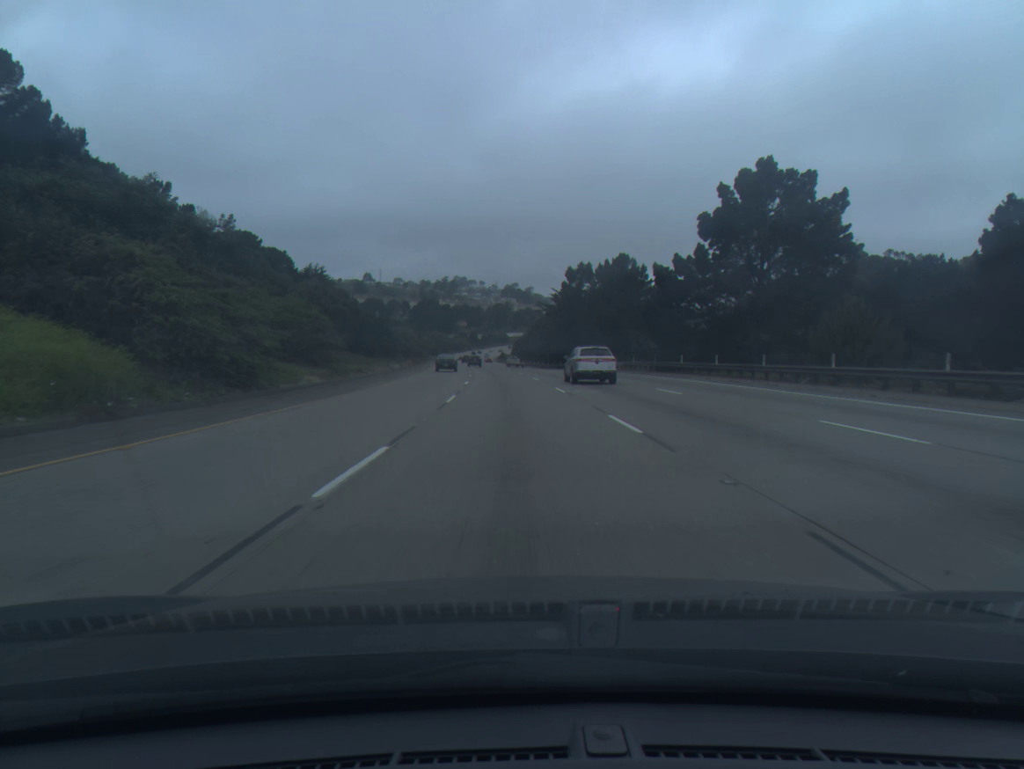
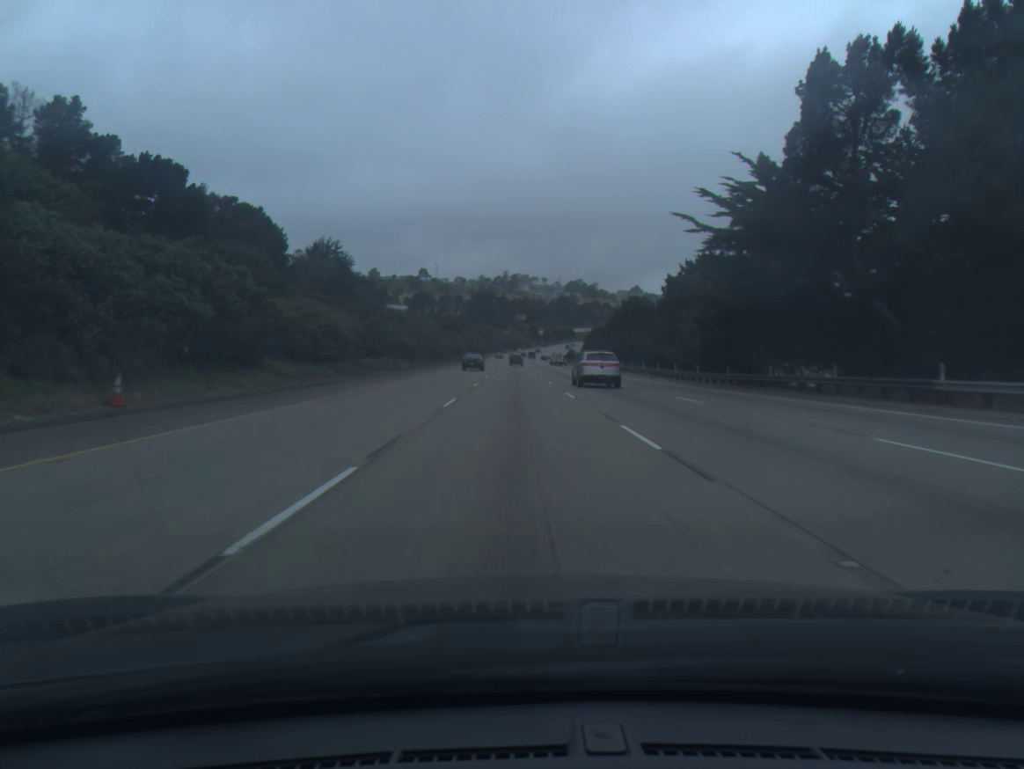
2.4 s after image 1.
(-3.2, +74.8) m; -5°
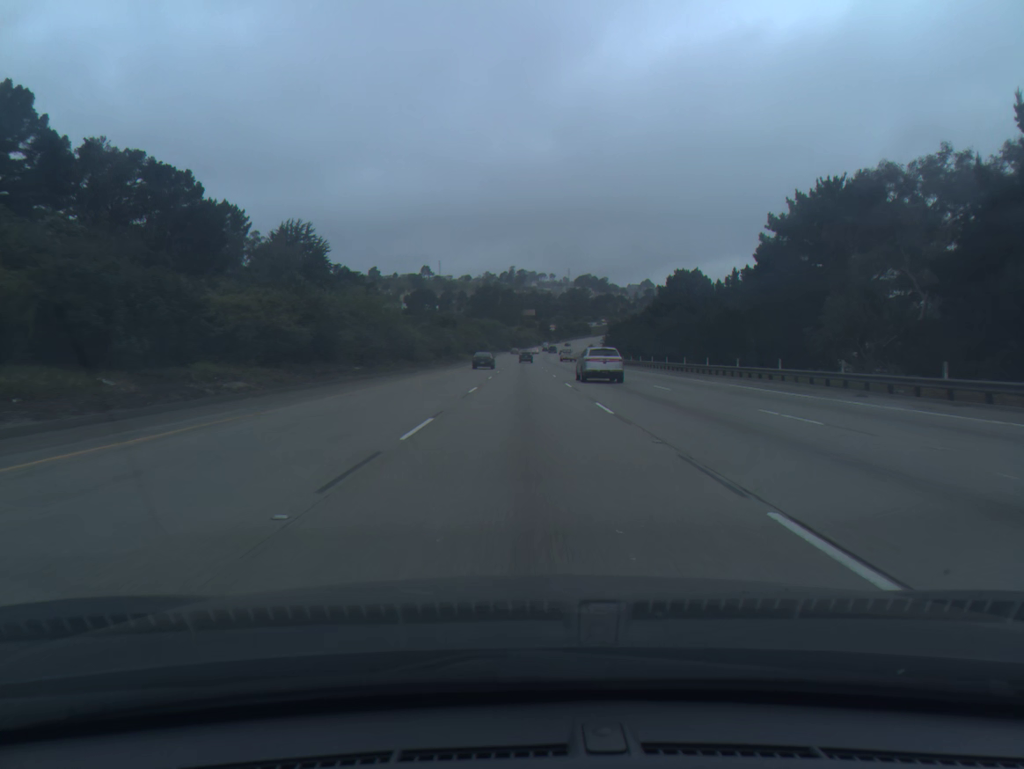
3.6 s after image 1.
(-0.3, +37.3) m; -1°
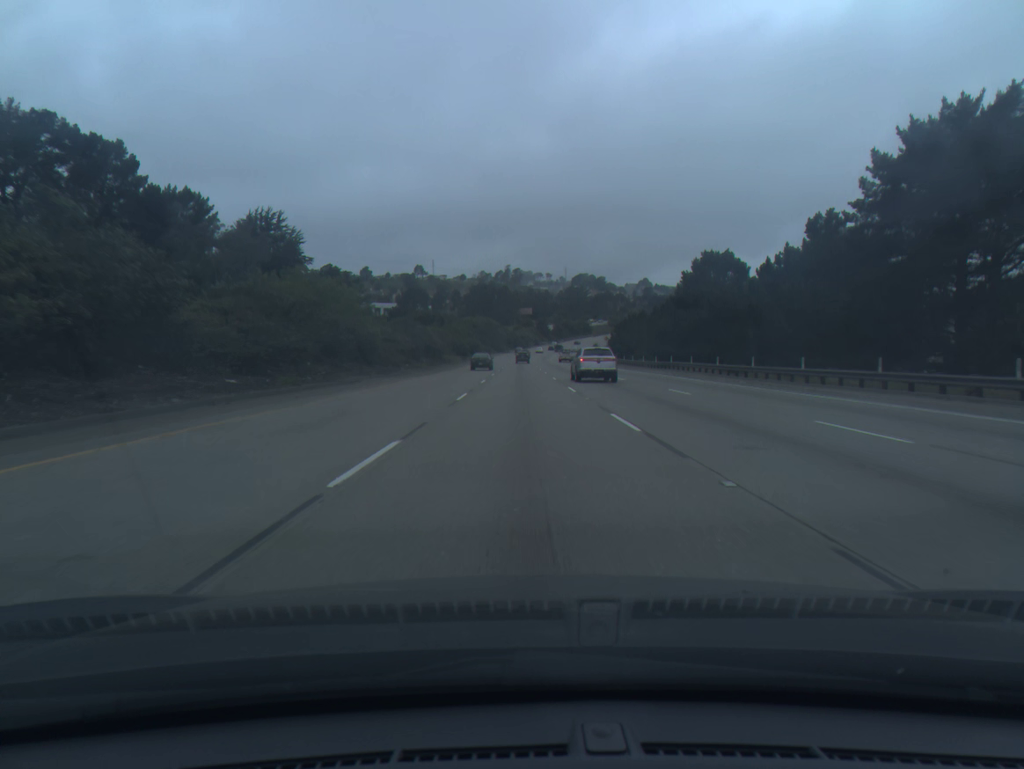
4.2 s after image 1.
(0.0, +18.7) m; 0°
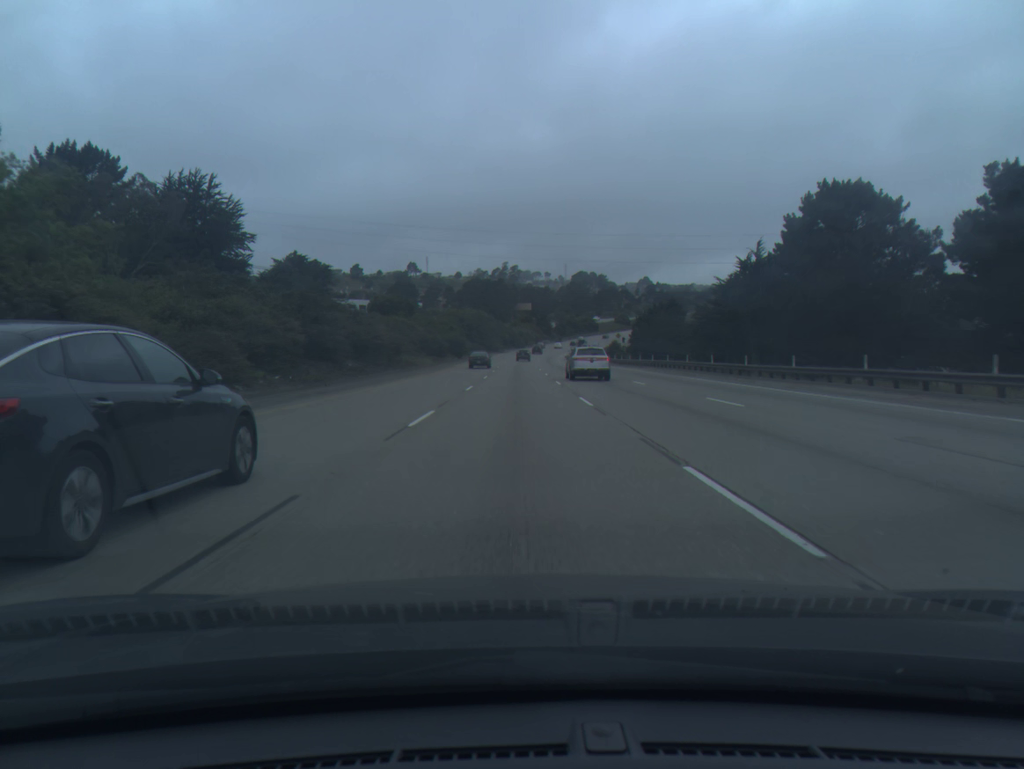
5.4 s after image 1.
(+0.1, +37.4) m; 0°
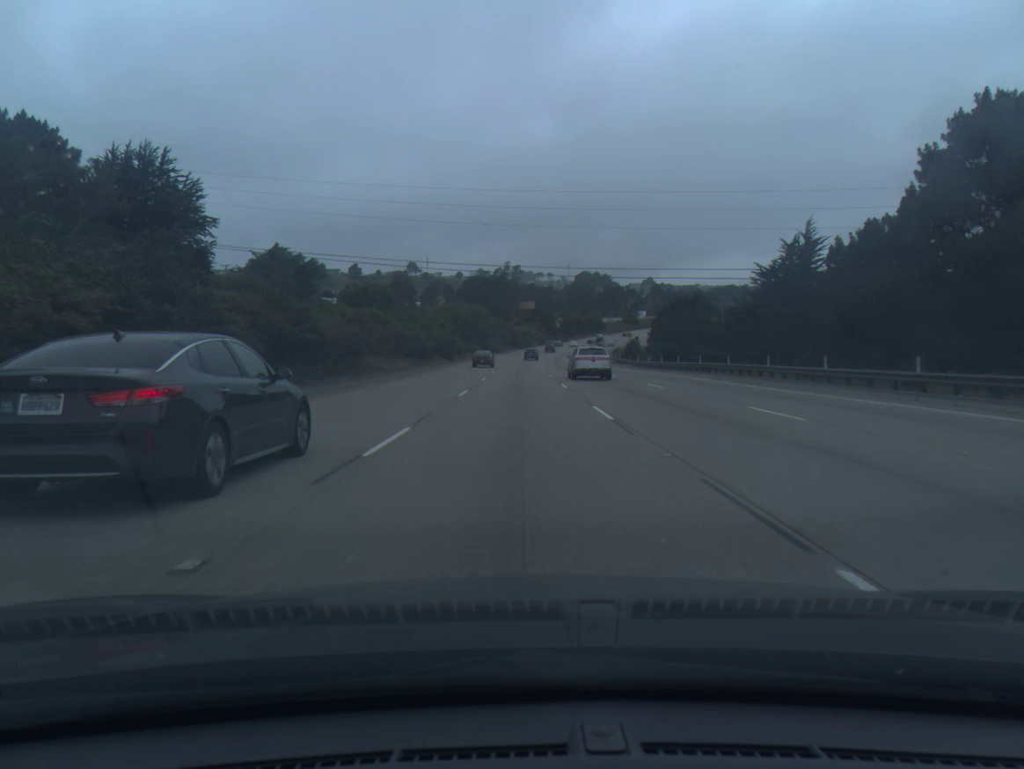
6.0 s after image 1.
(0.0, +18.7) m; 0°
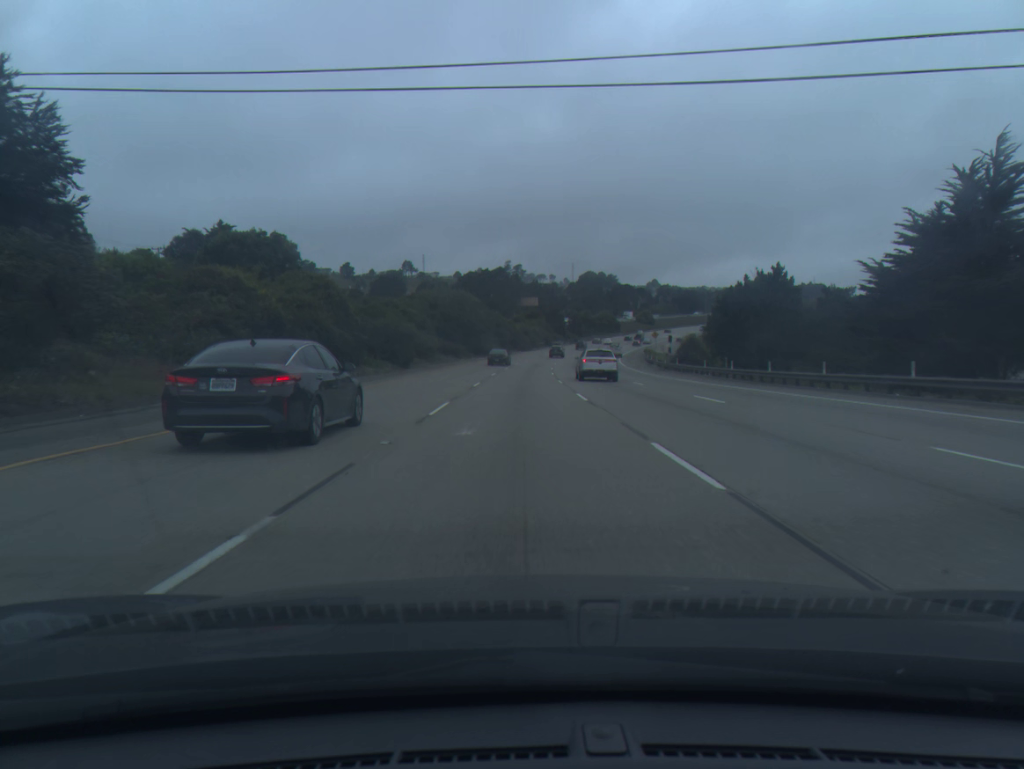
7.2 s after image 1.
(-0.1, +37.3) m; 0°
